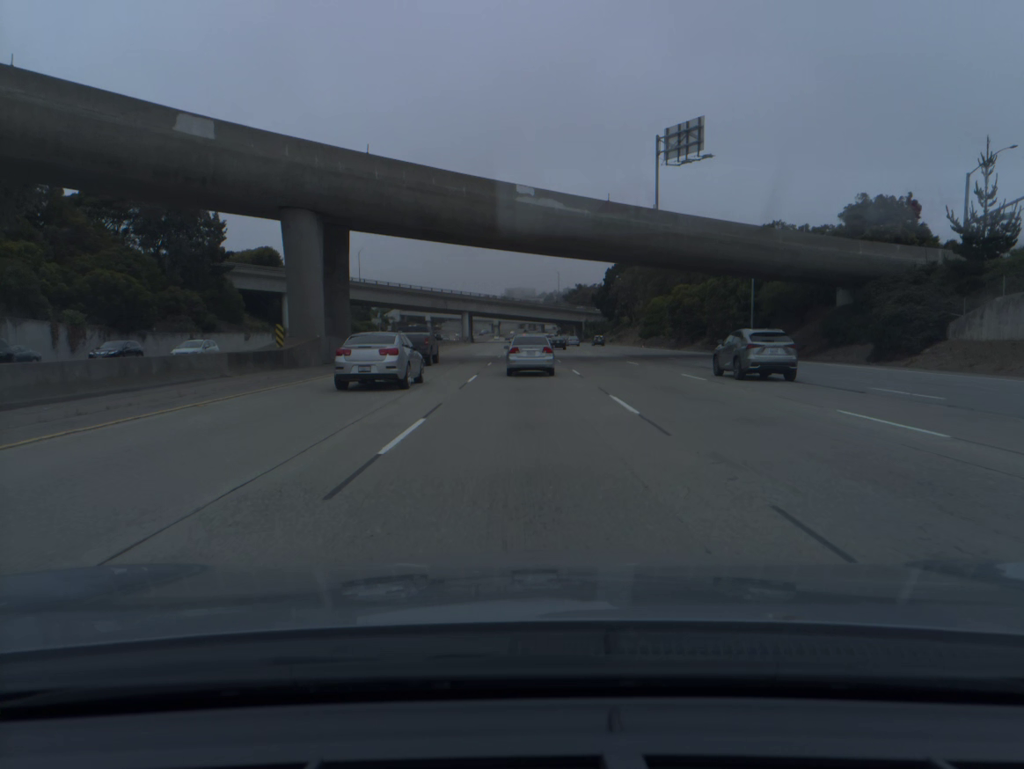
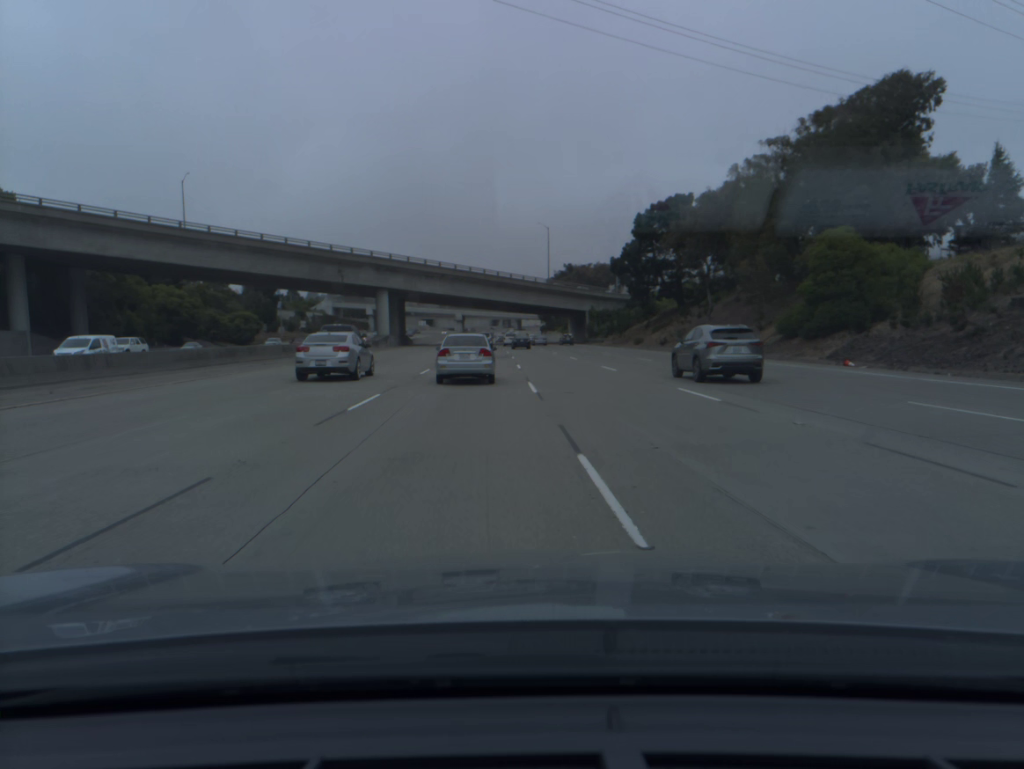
(+1.3, +80.4) m; +2°
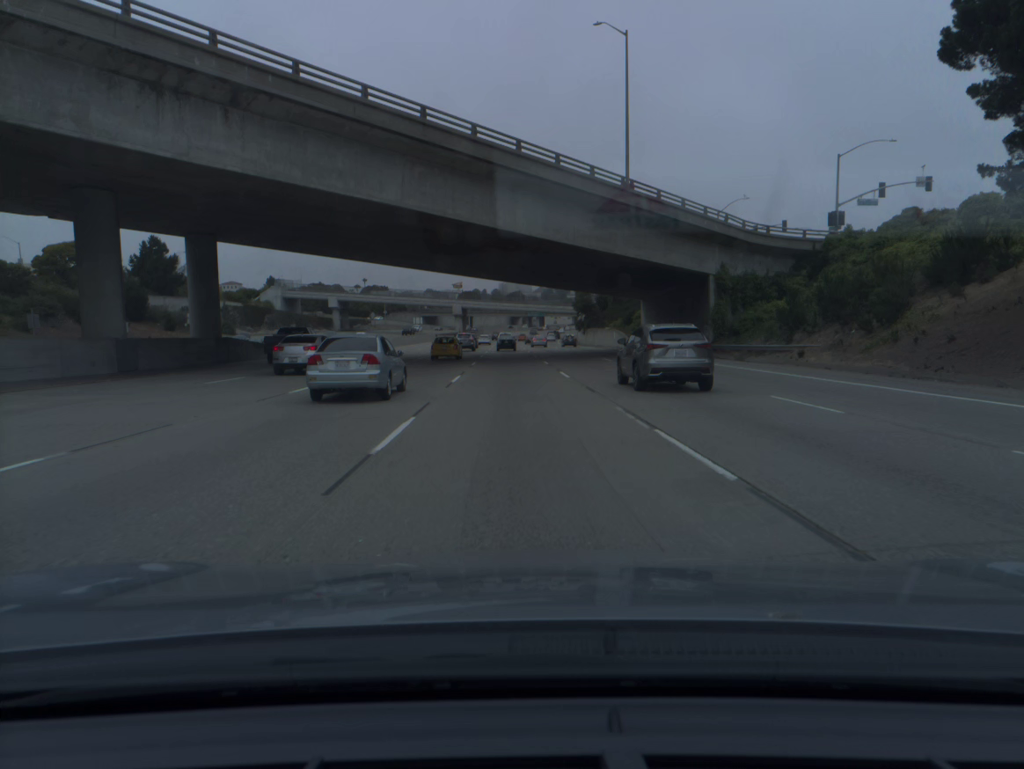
(-0.4, +80.8) m; -1°
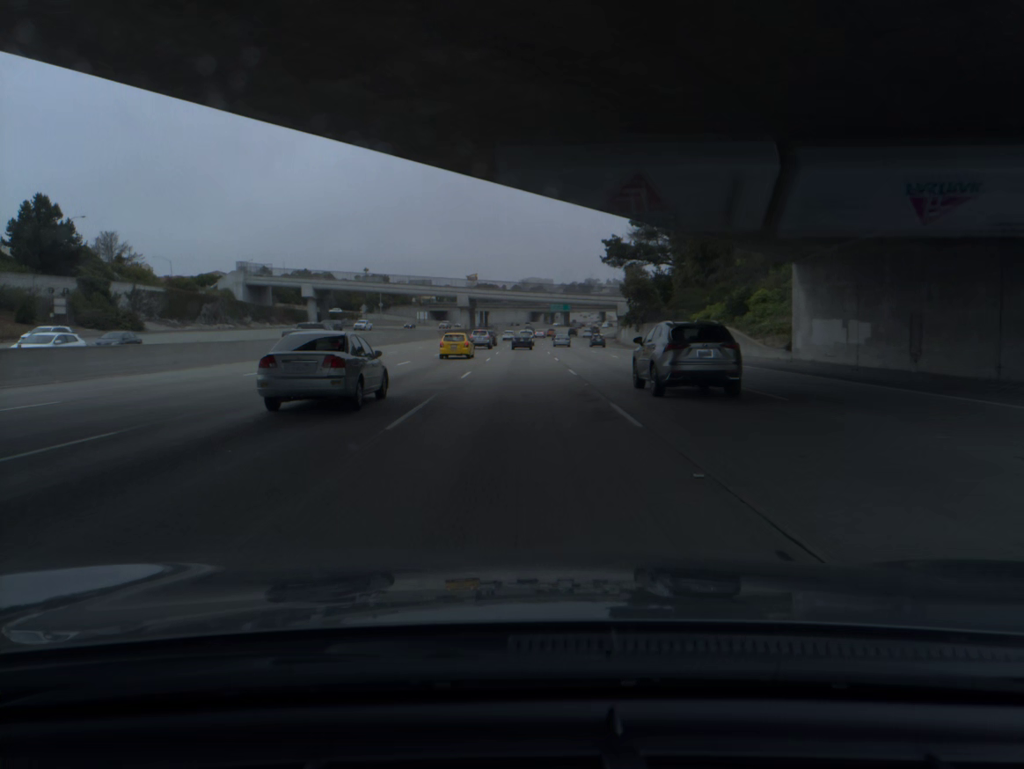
(-0.5, +40.5) m; -1°
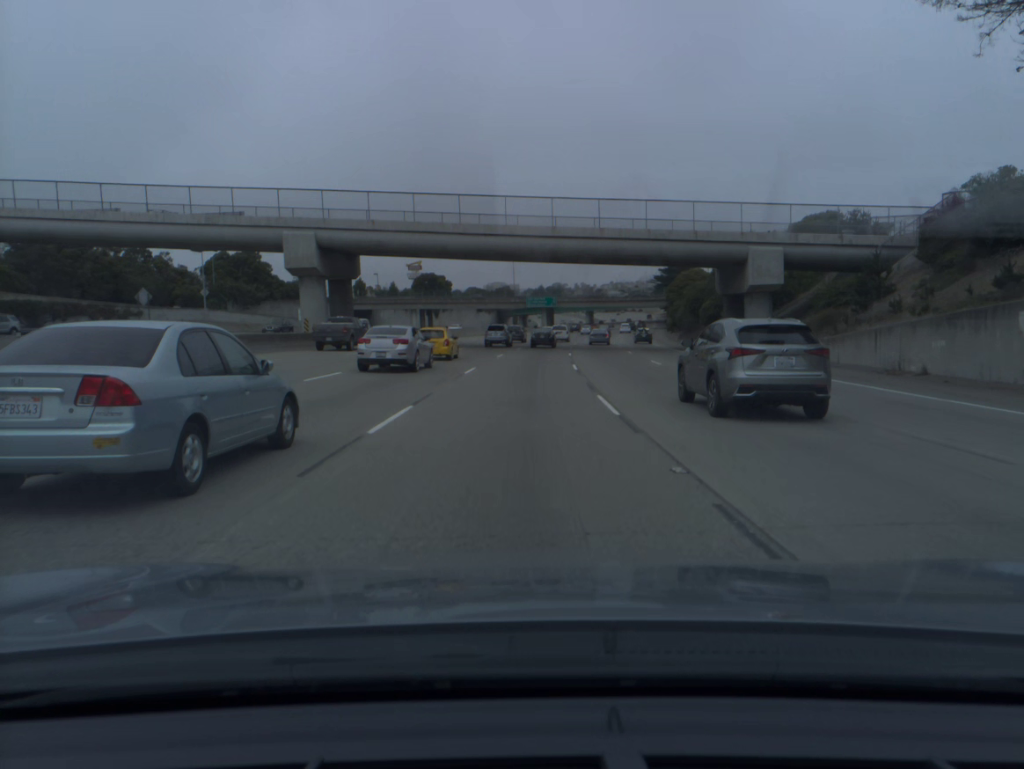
(+0.5, +100.2) m; +2°
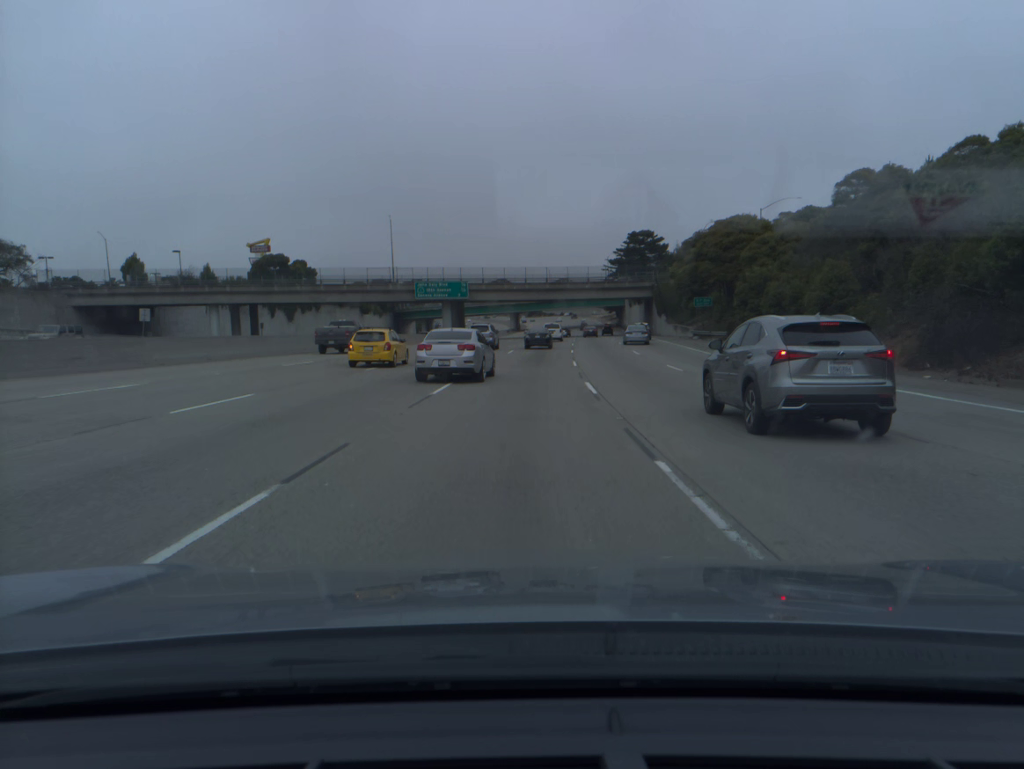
(+4.0, +78.5) m; +6°
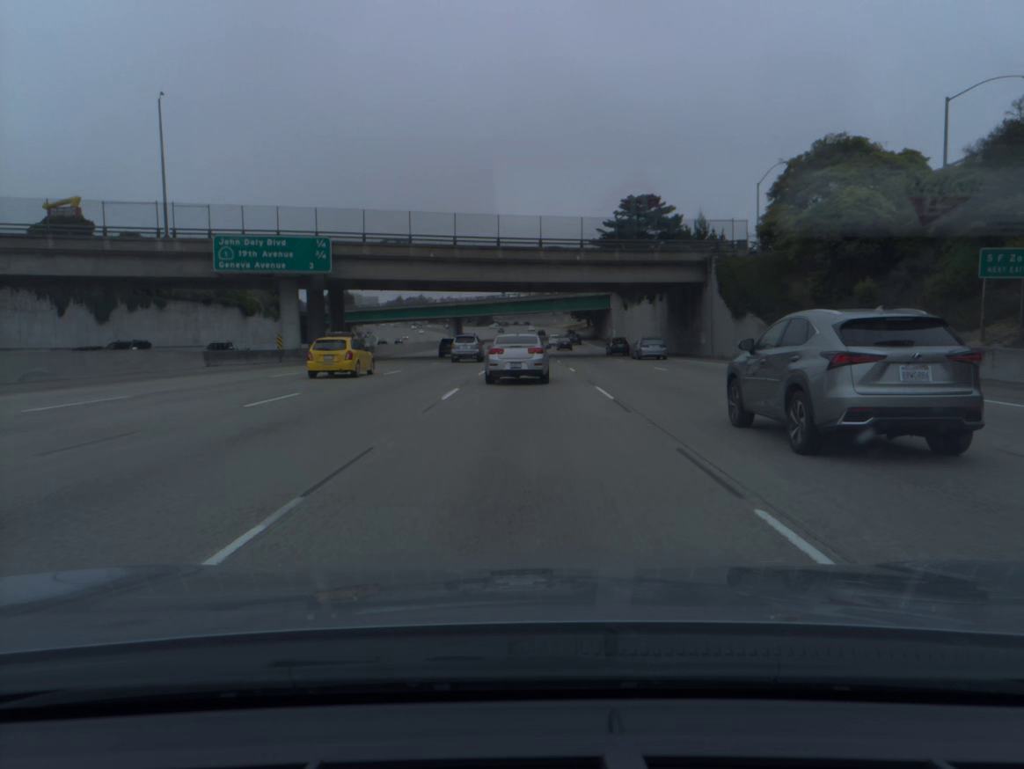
(+1.9, +57.8) m; +4°
